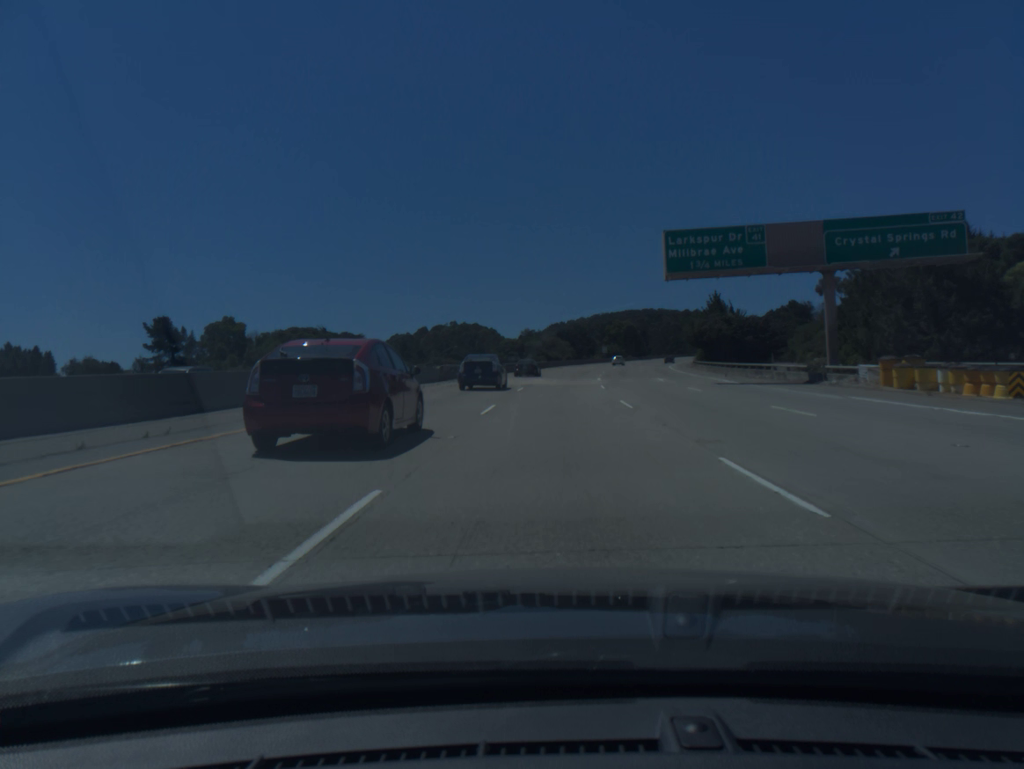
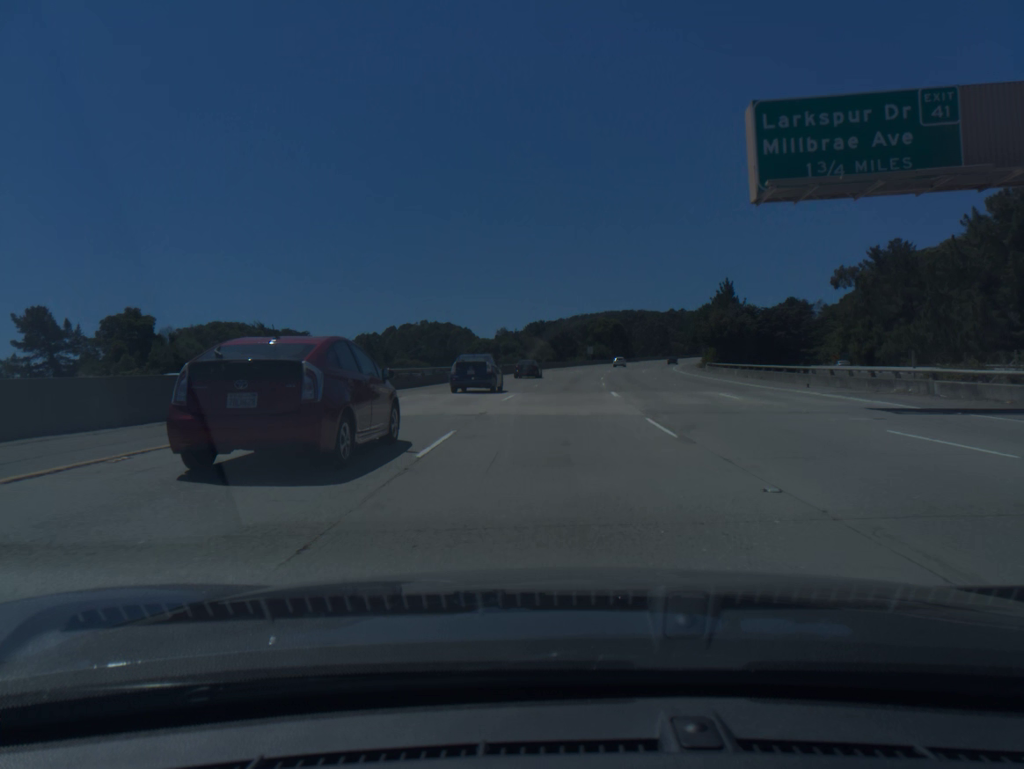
(+0.3, +22.1) m; +2°
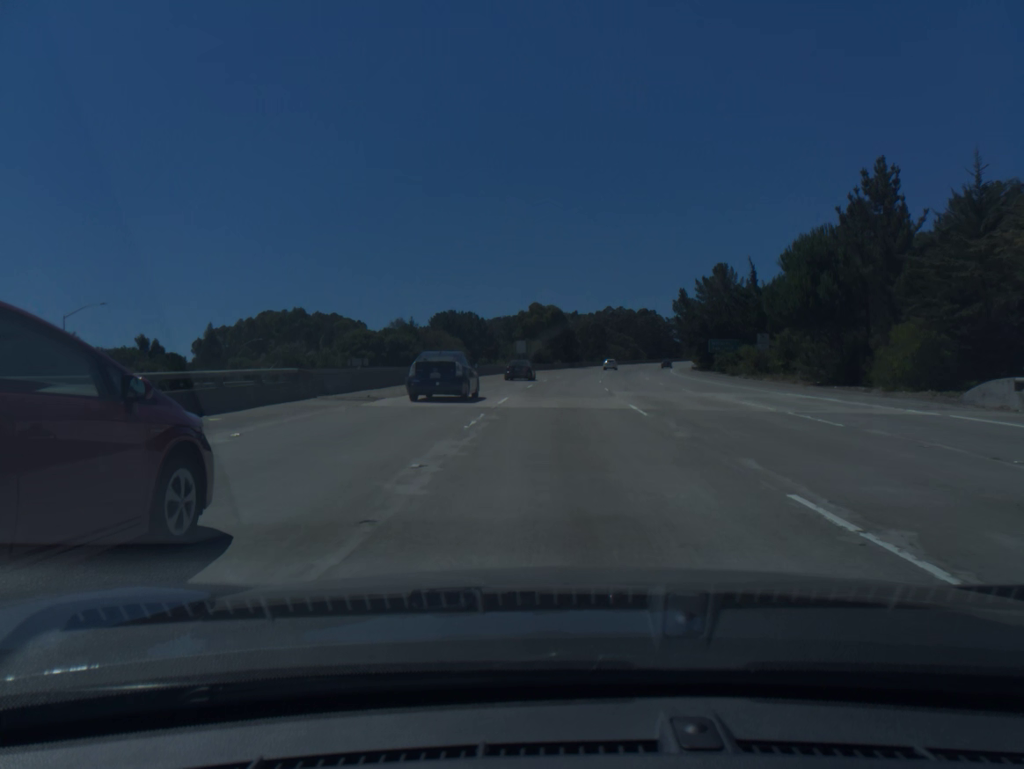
(+3.0, +66.5) m; +6°
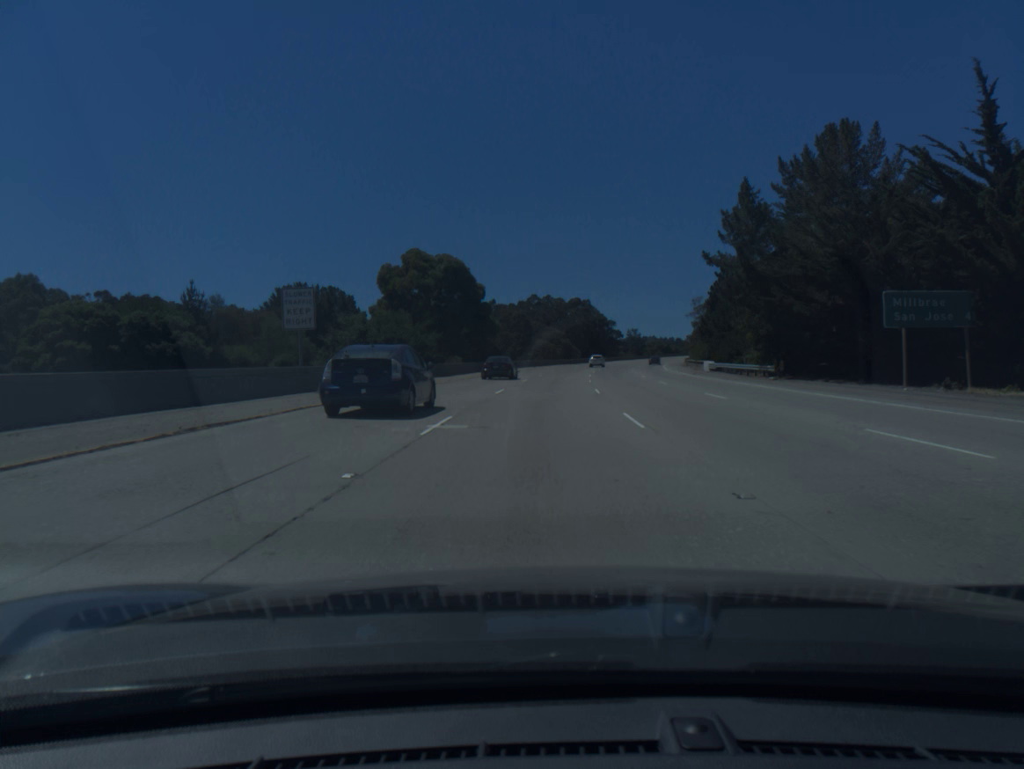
(+3.5, +66.8) m; +6°
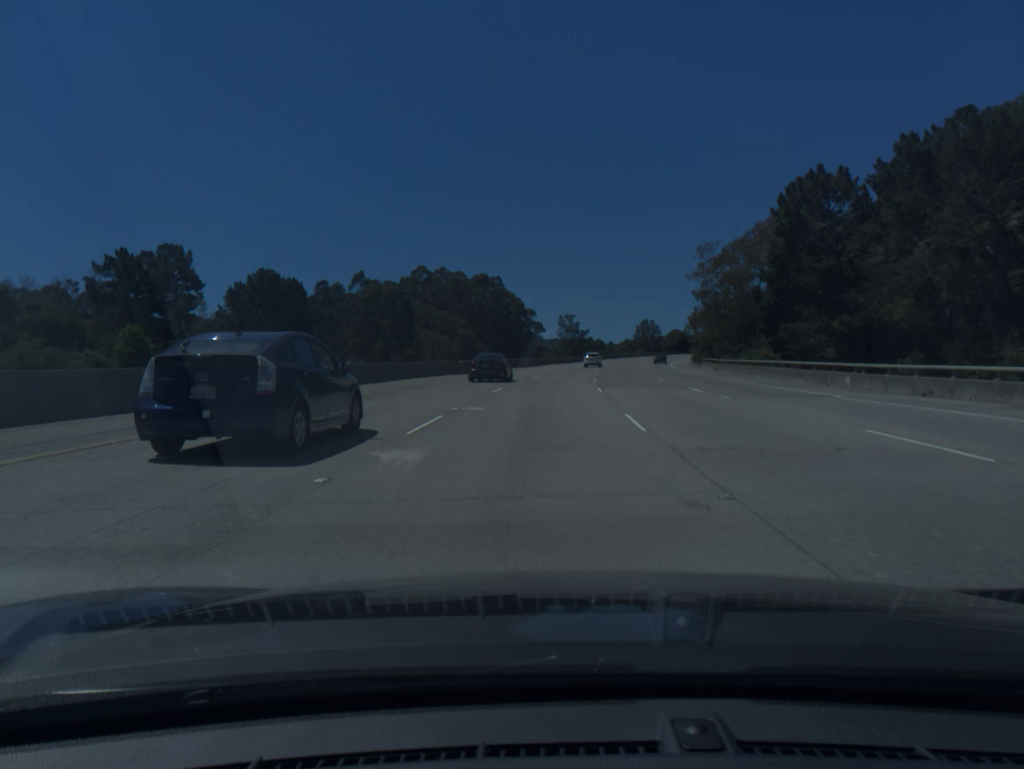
(+5.1, +87.4) m; +7°
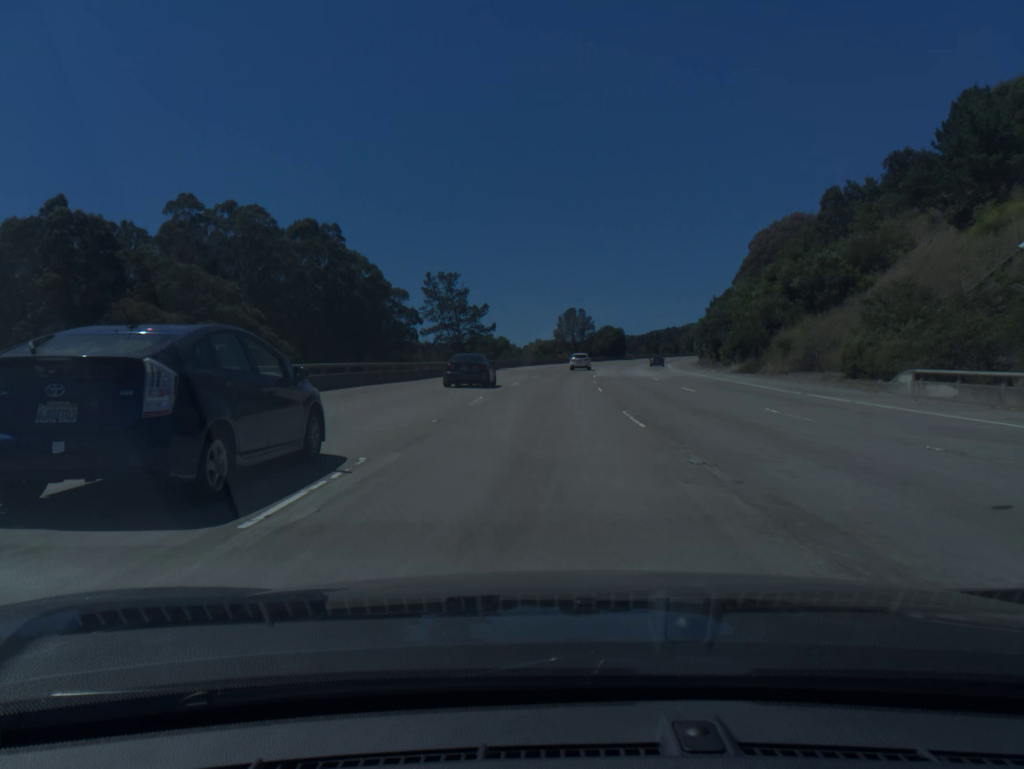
(+5.3, +85.2) m; +7°
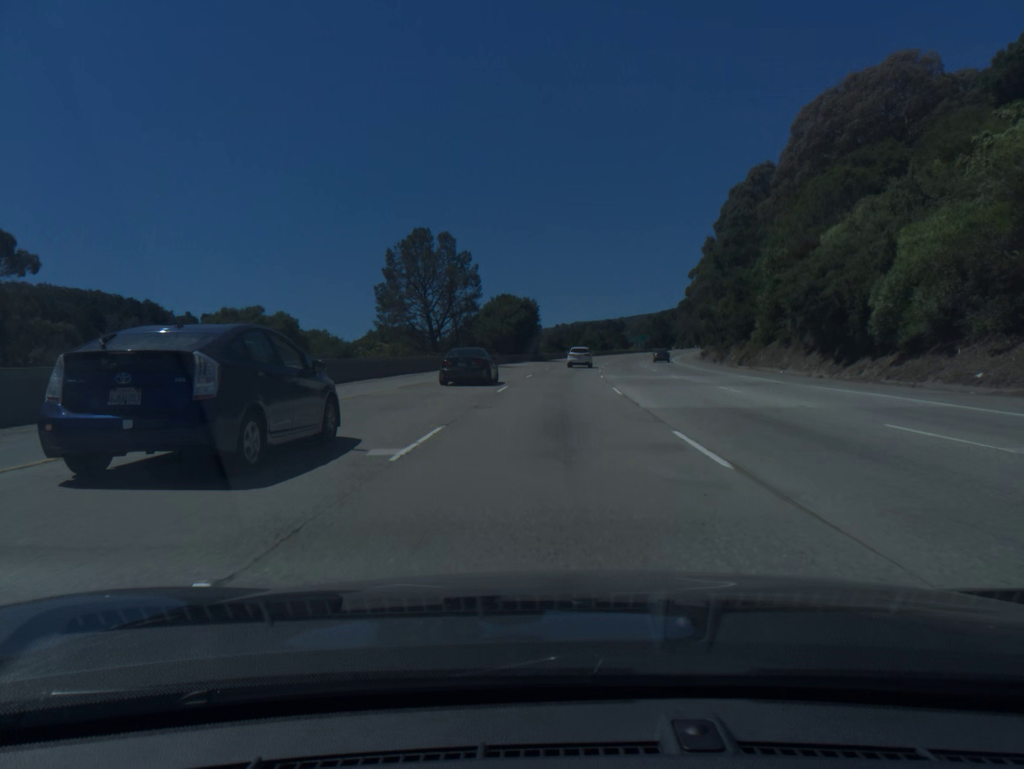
(+7.0, +101.7) m; +8°
